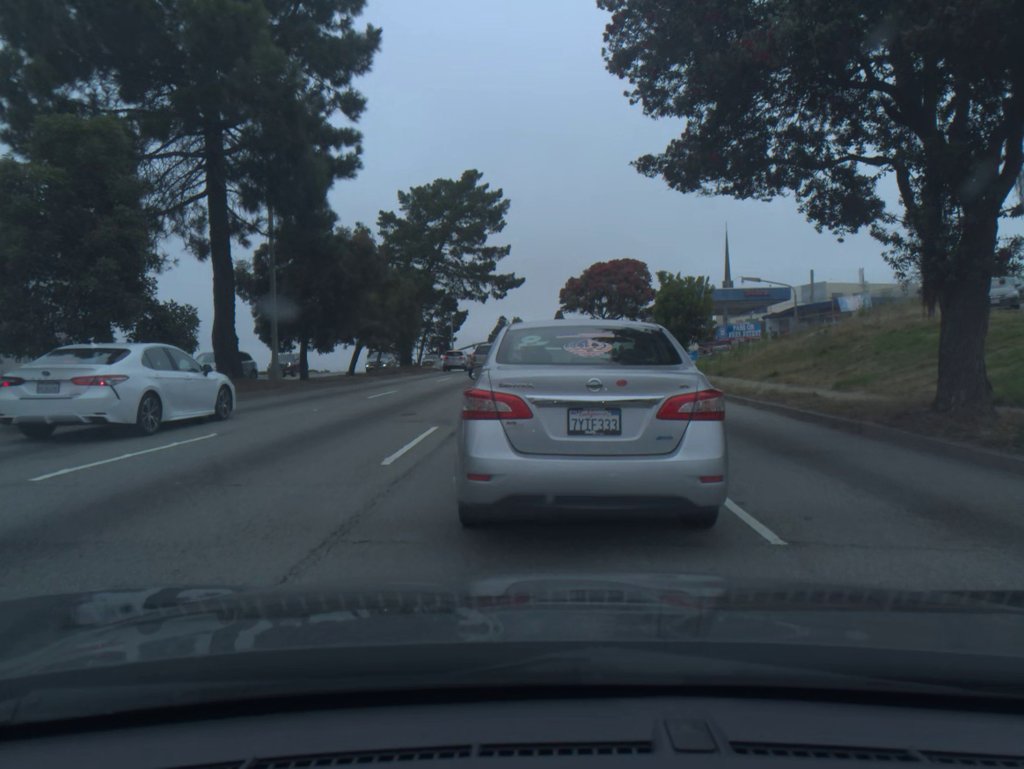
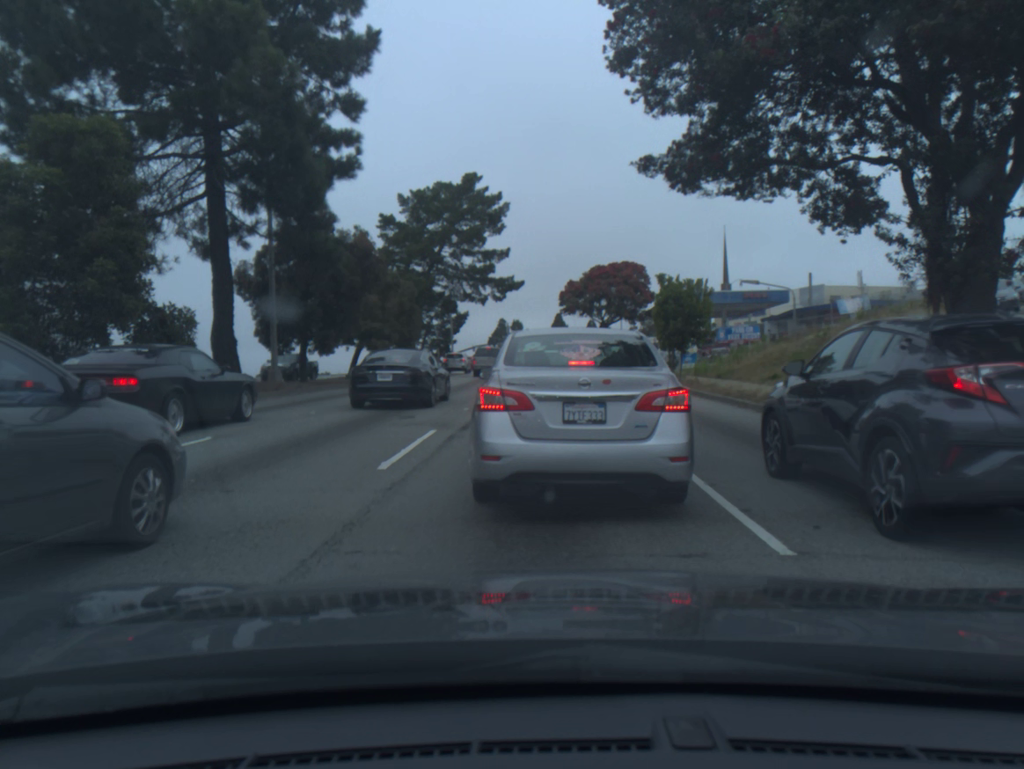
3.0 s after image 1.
(0.0, +0.2) m; 0°
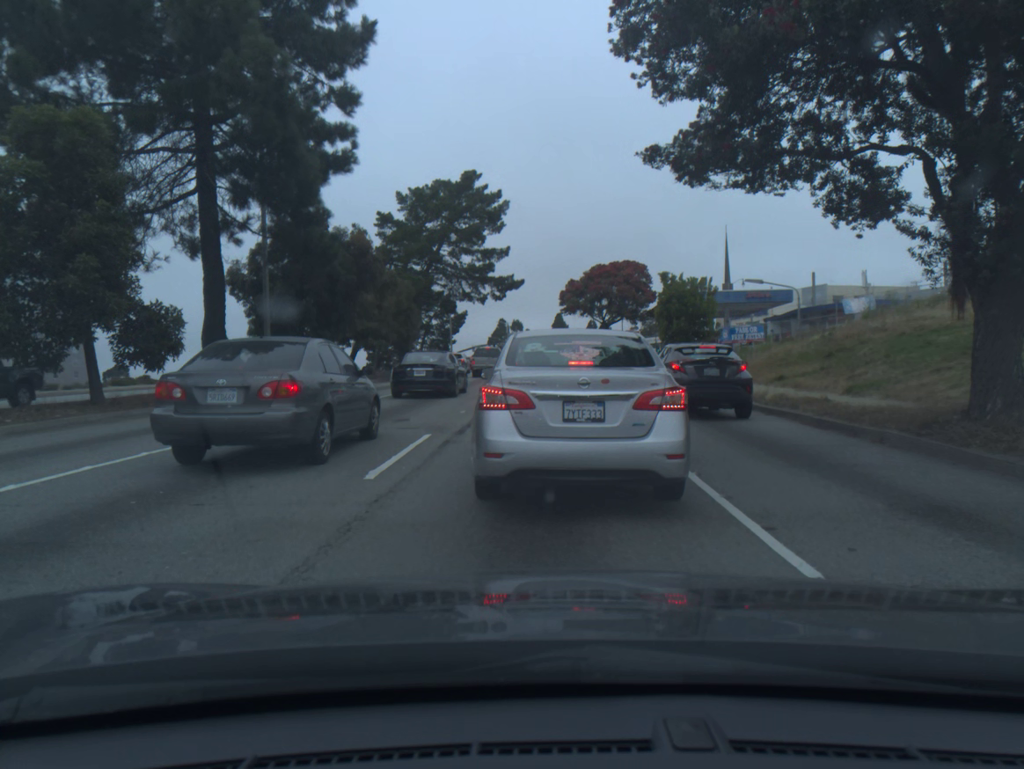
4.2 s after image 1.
(0.0, +0.6) m; 0°
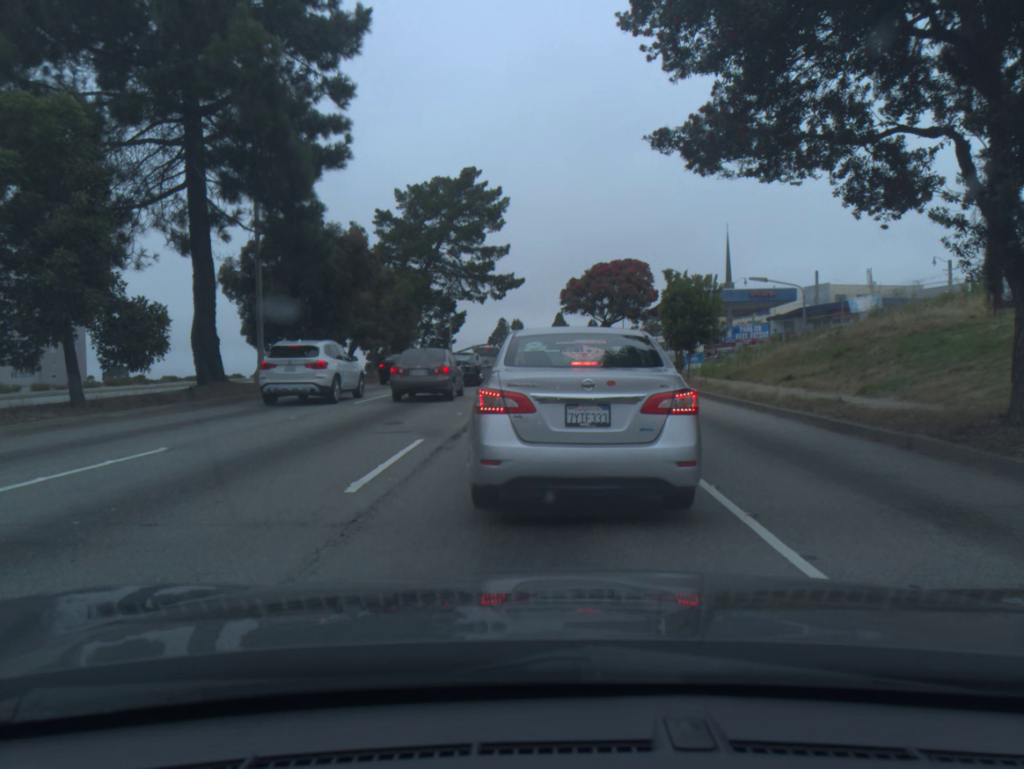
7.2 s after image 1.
(0.0, +0.8) m; 0°
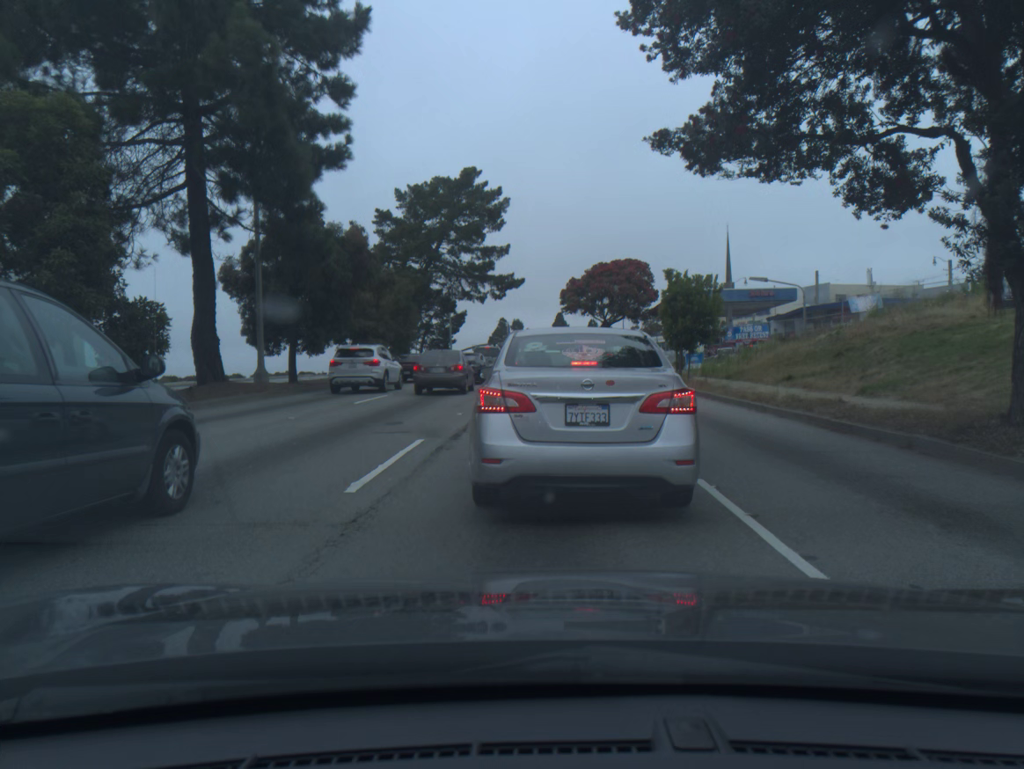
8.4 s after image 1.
(0.0, 0.0) m; 0°
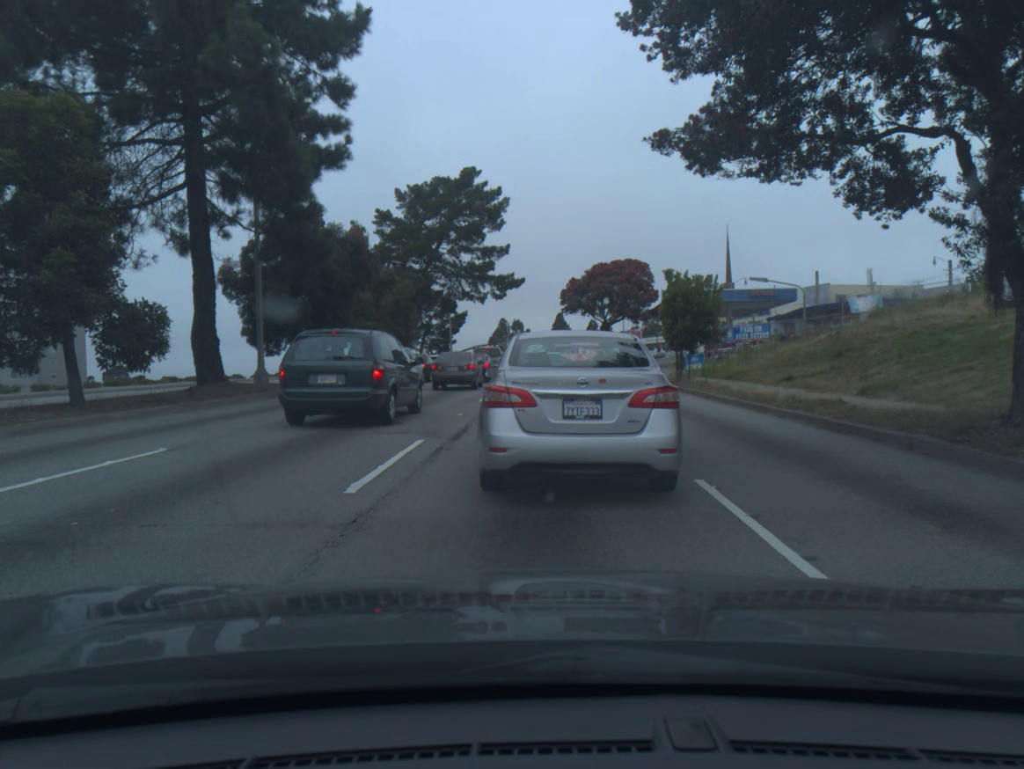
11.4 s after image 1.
(0.0, 0.0) m; 0°
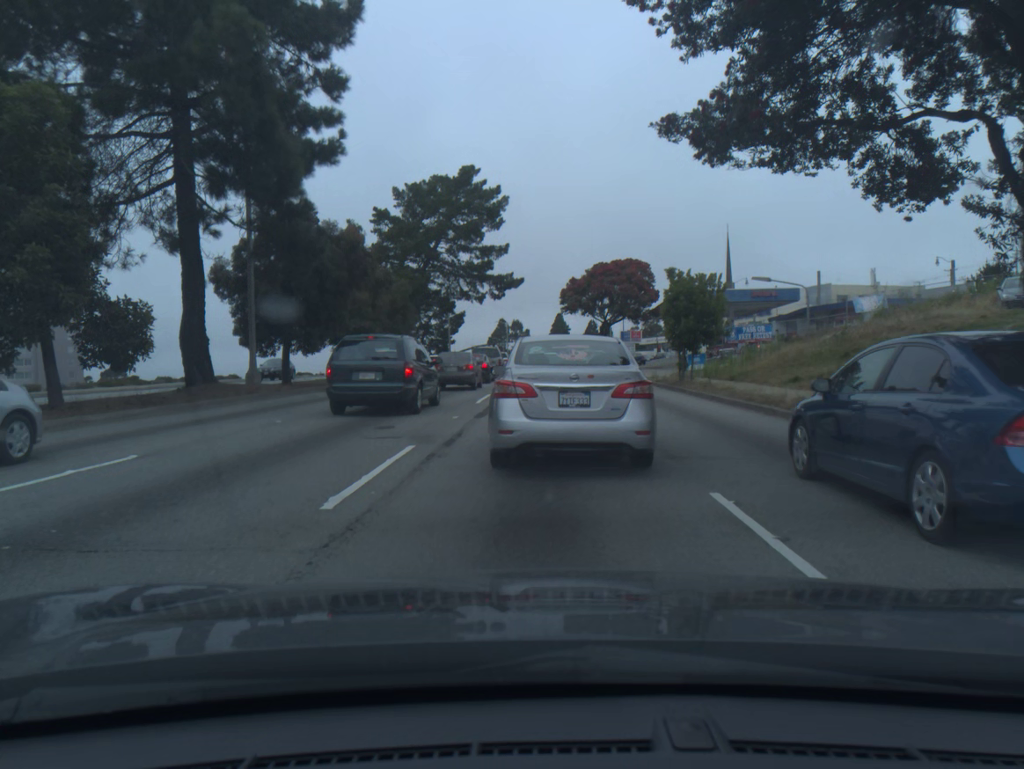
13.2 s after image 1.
(0.0, +0.7) m; 0°
